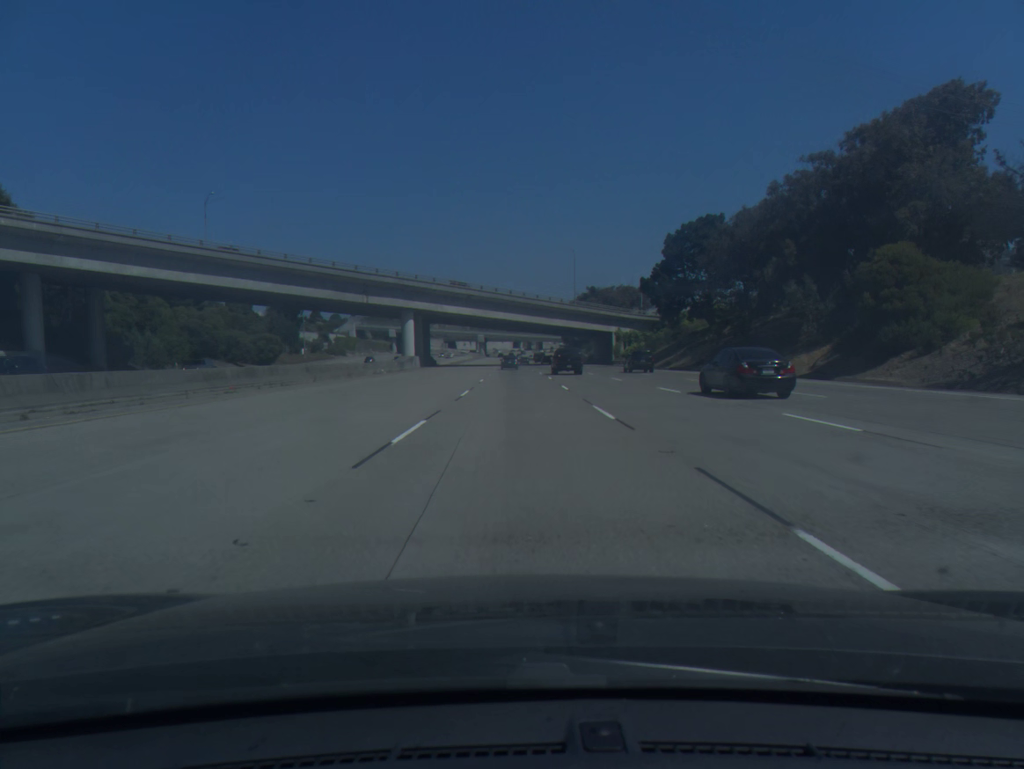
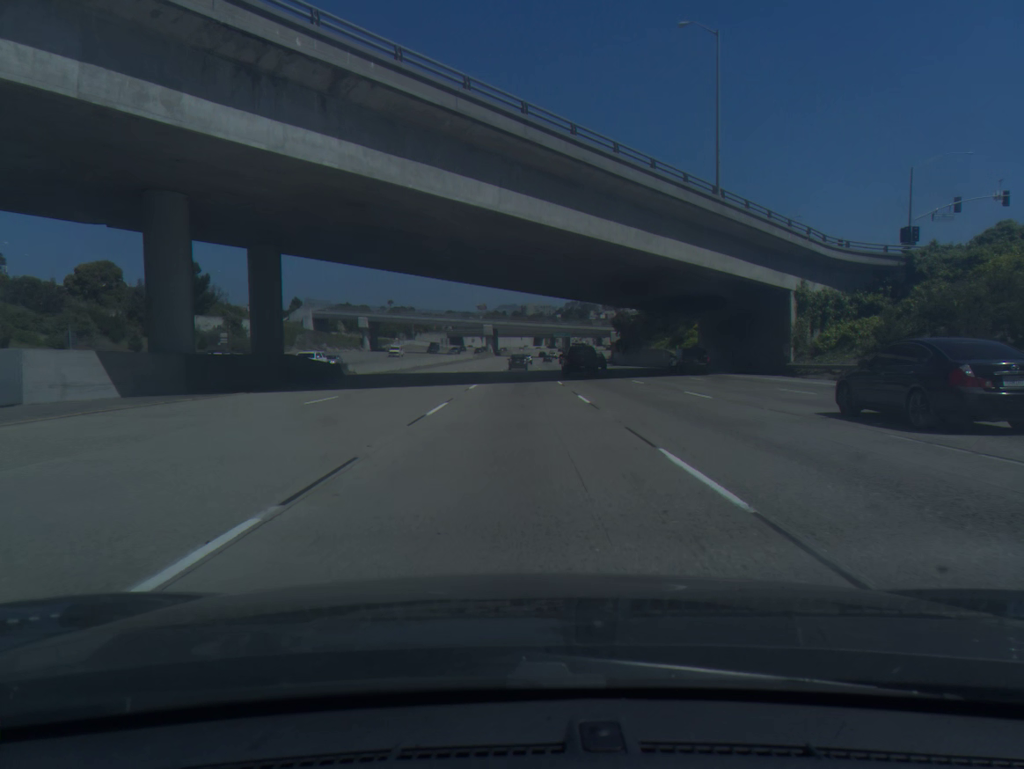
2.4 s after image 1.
(-0.6, +80.4) m; -2°
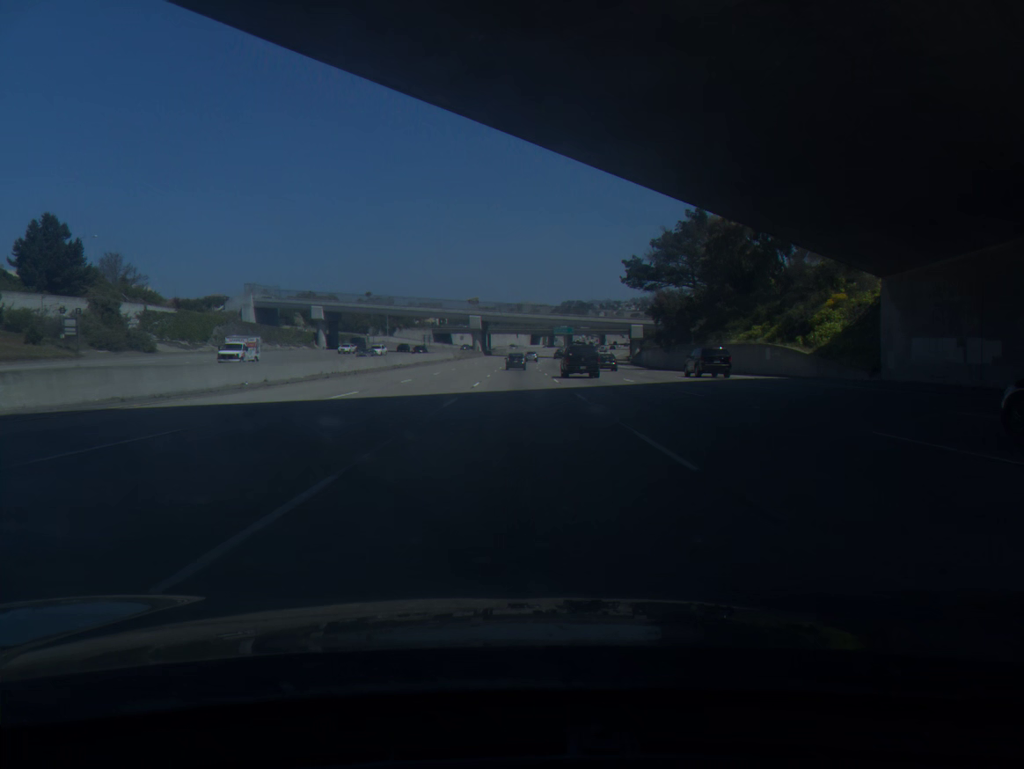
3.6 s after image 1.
(0.0, +40.4) m; 0°
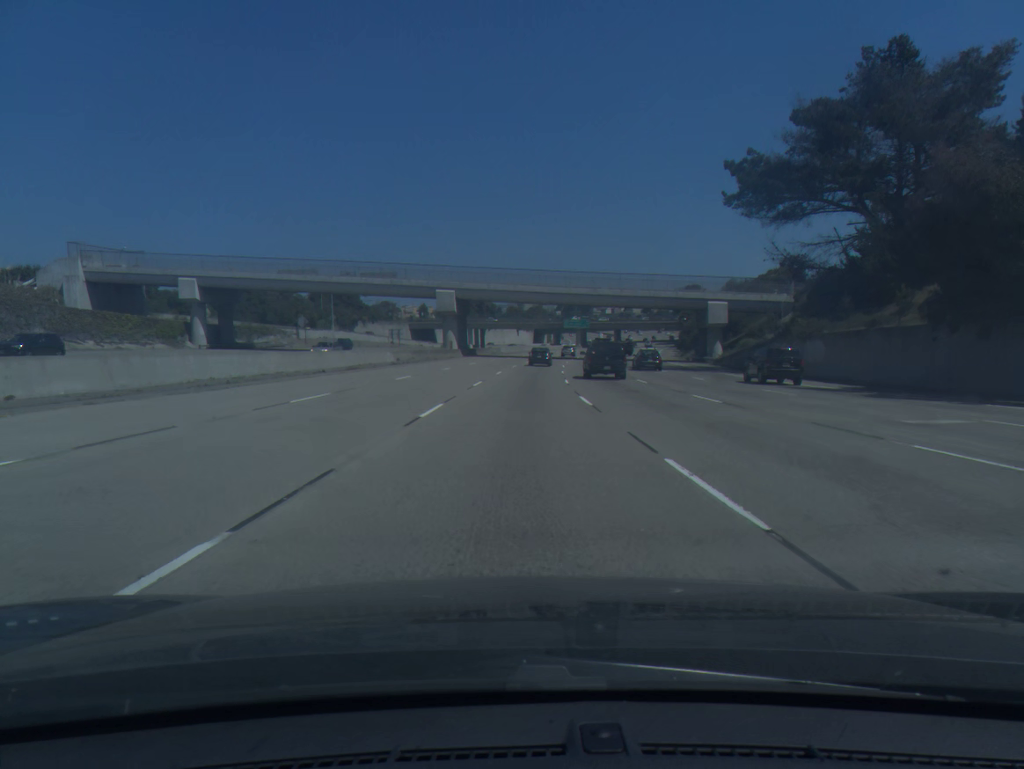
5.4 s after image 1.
(+0.1, +59.9) m; 0°
